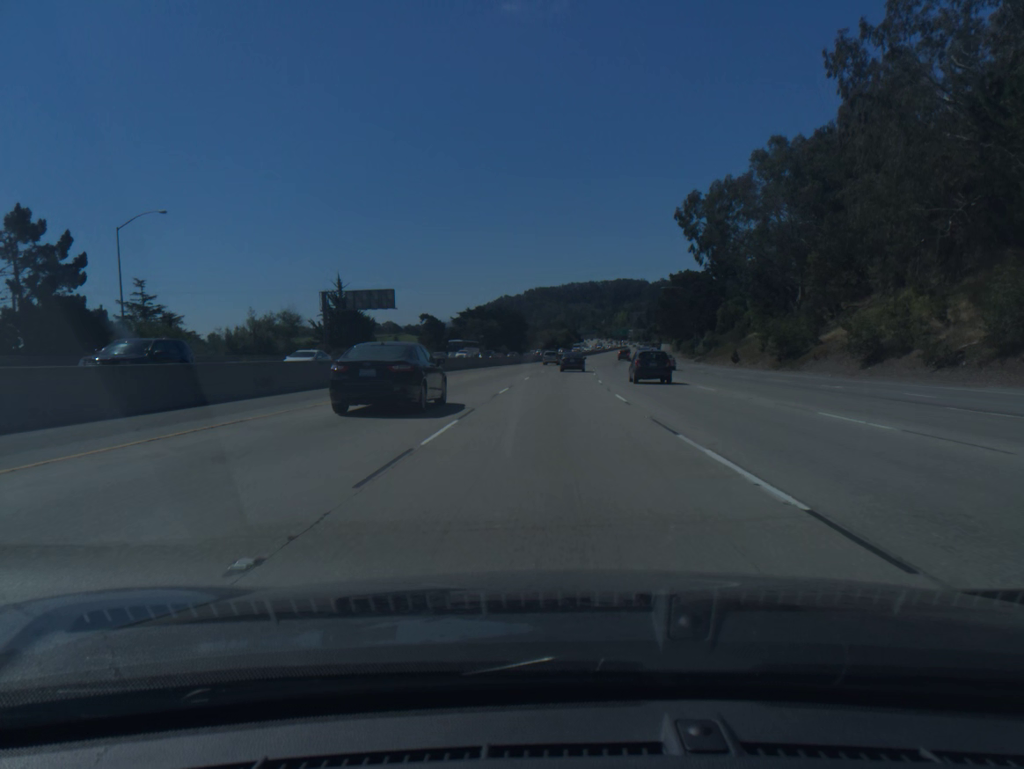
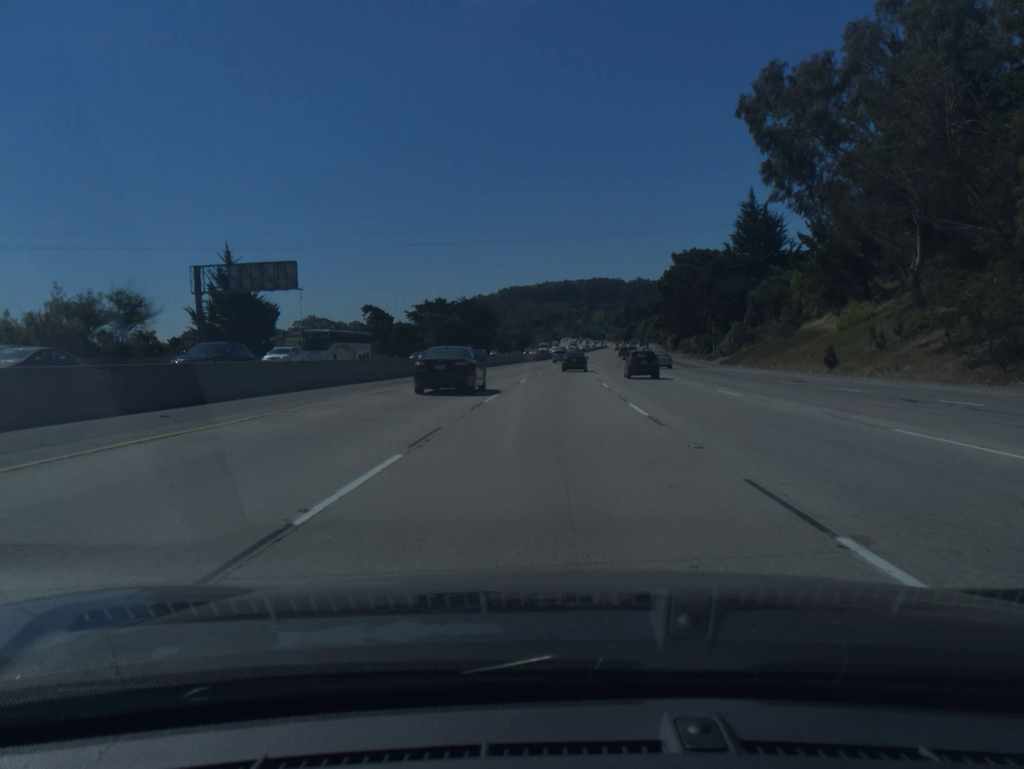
(+0.6, +33.3) m; +2°
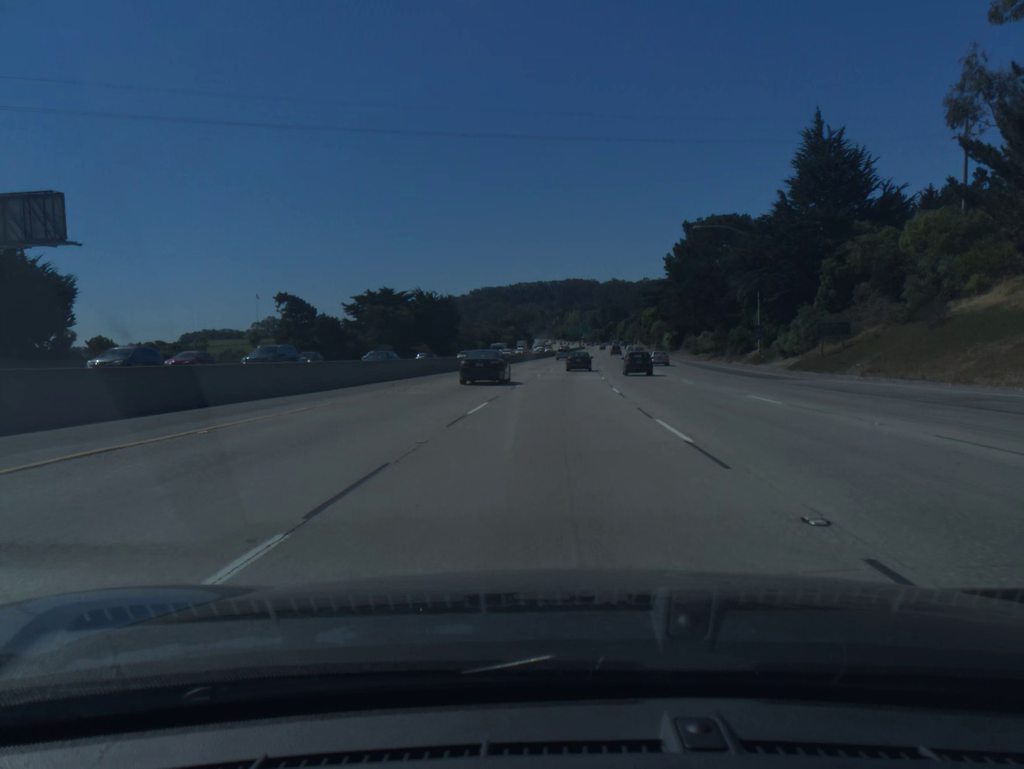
(+0.6, +33.3) m; +2°
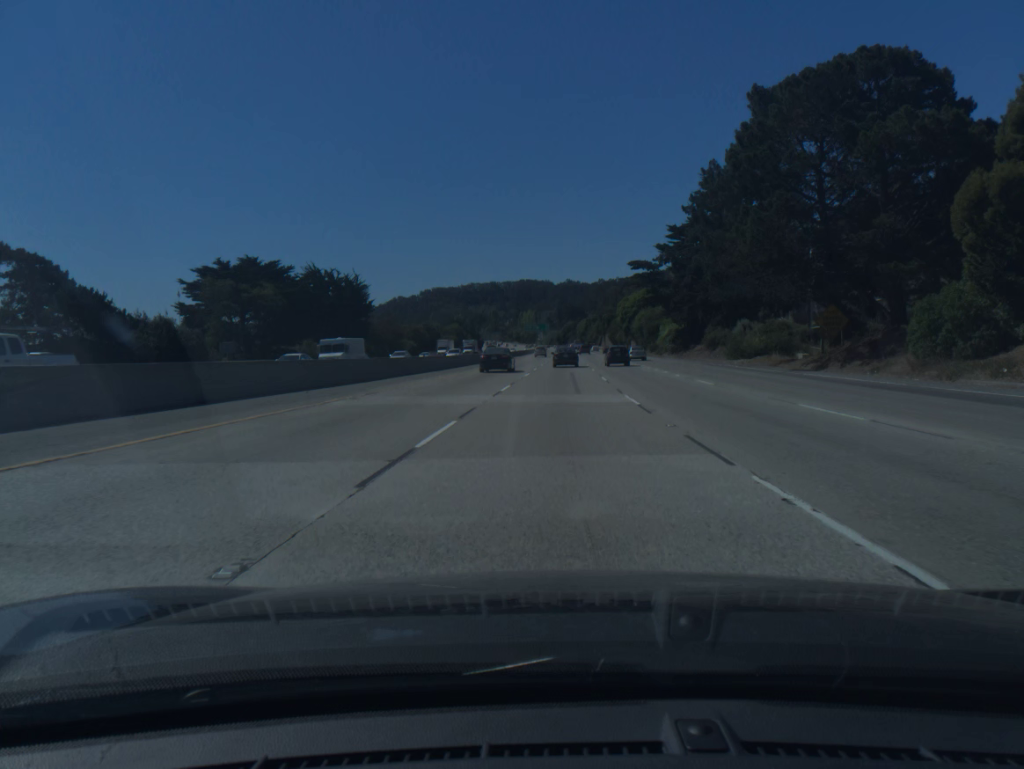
(+1.4, +49.7) m; +3°
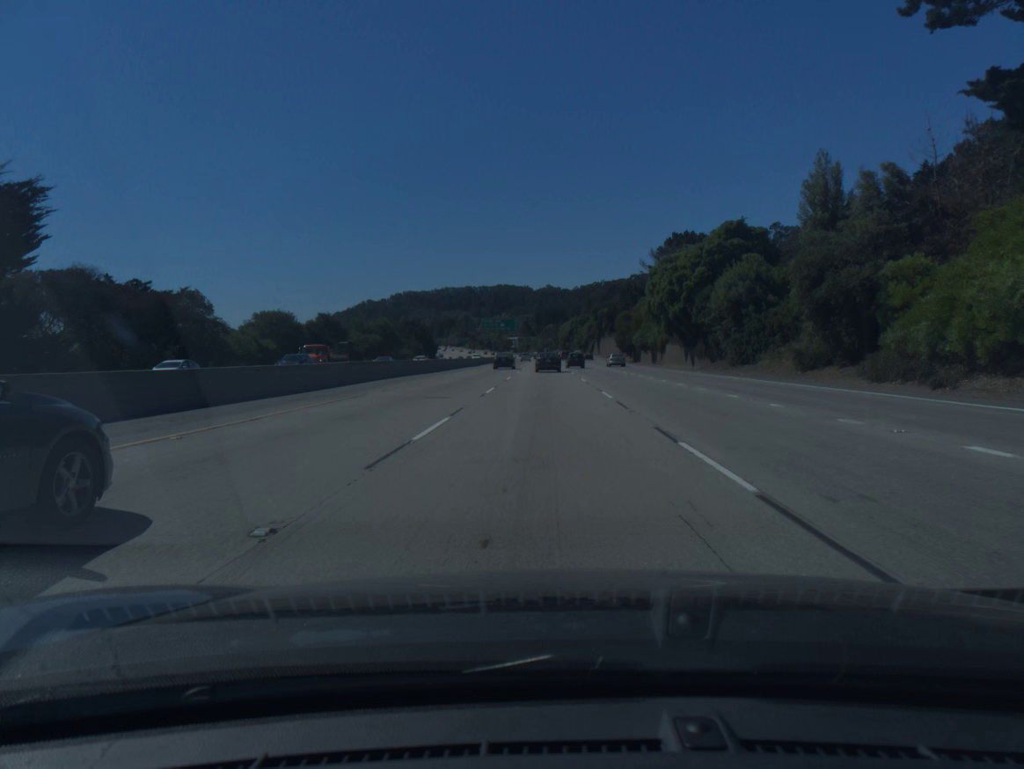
(+2.1, +82.0) m; +2°
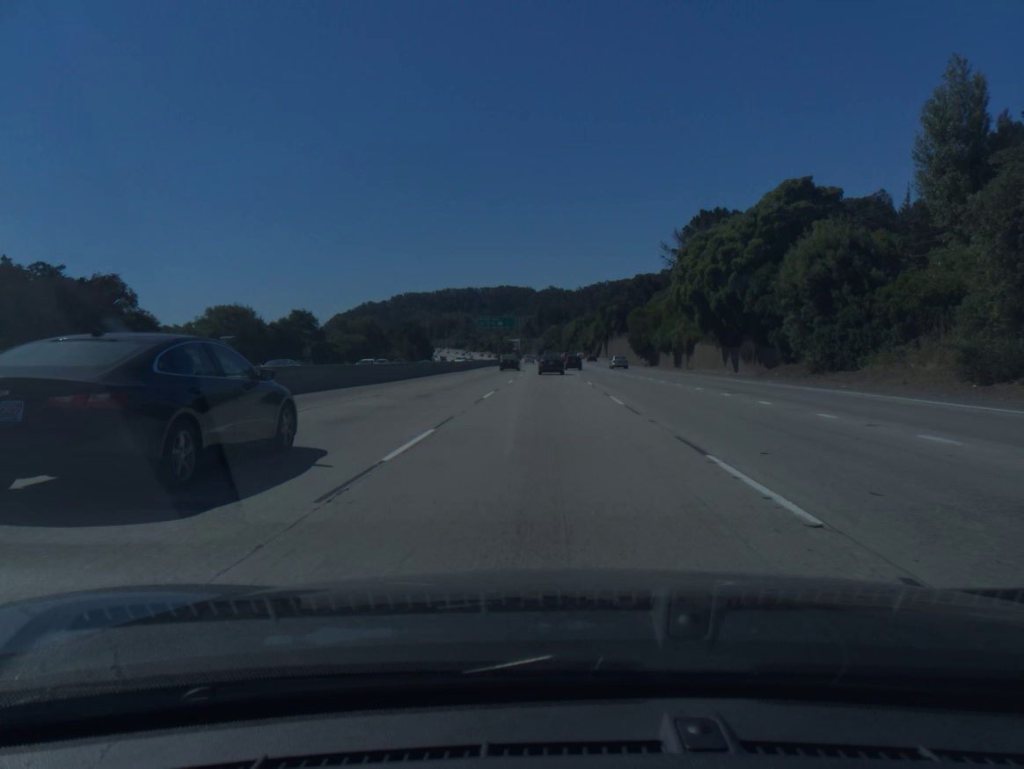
(0.0, +16.3) m; 0°
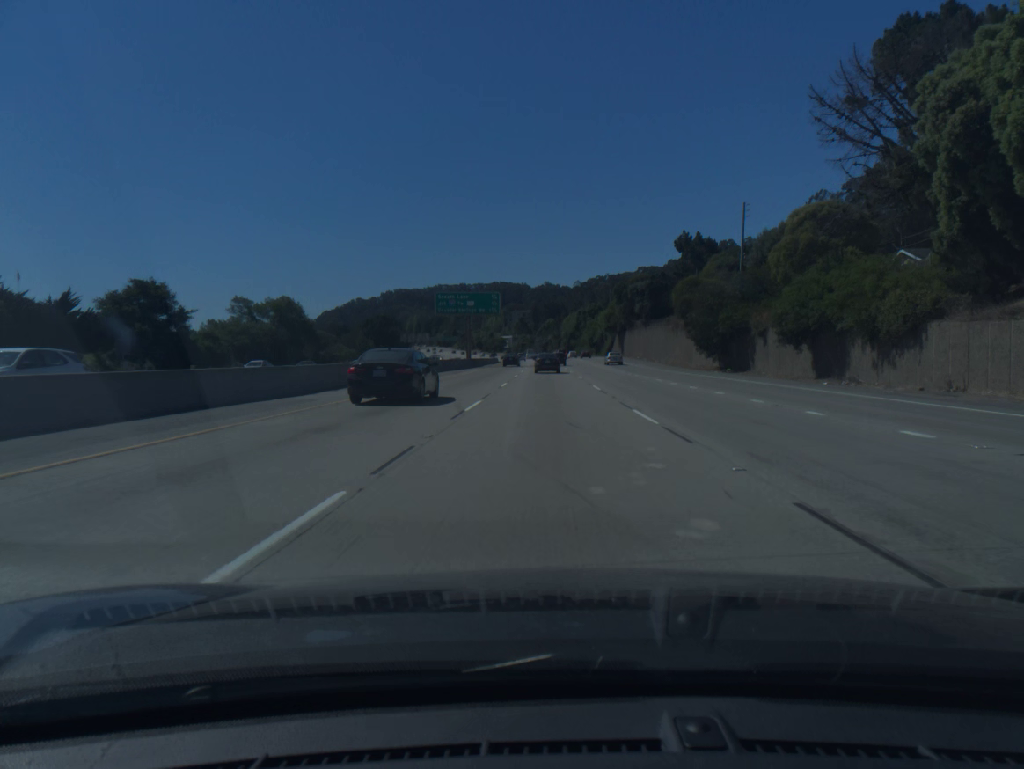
(0.0, +48.7) m; 0°
